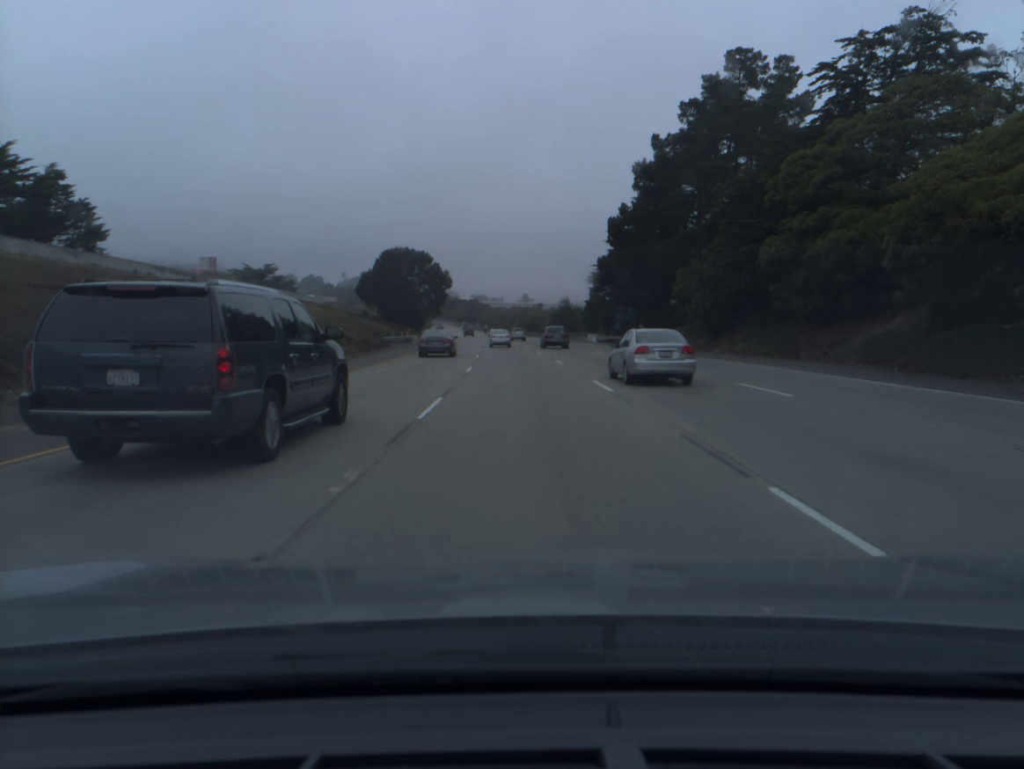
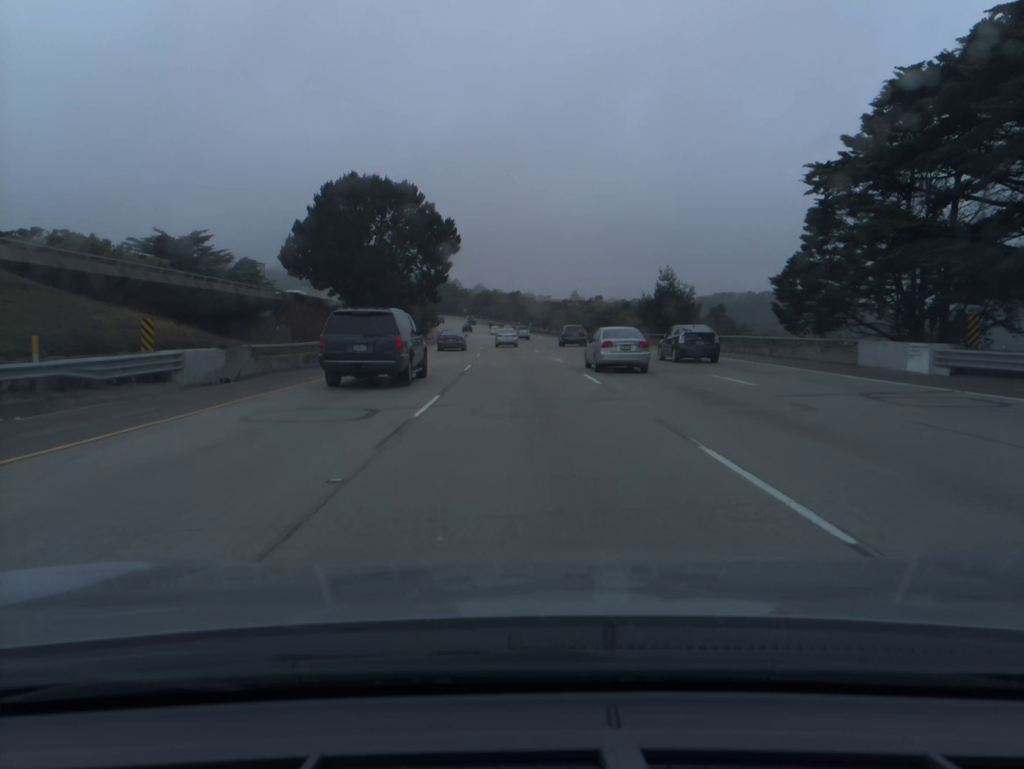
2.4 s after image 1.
(-2.0, +70.7) m; -3°
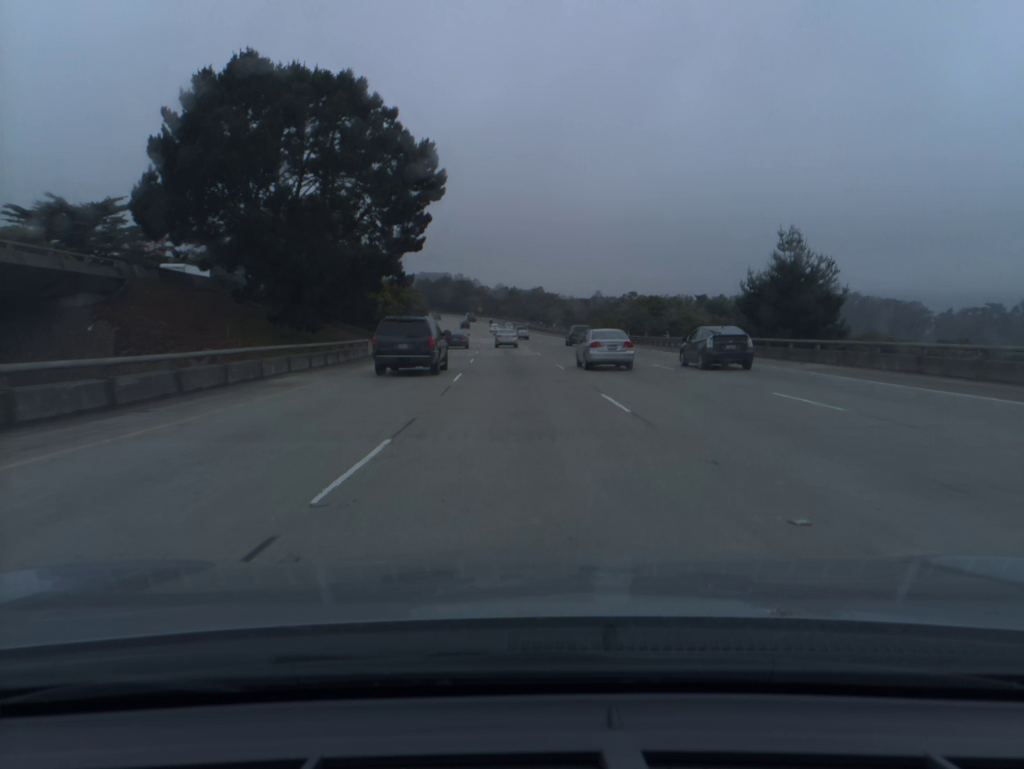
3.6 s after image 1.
(-0.4, +34.9) m; -1°
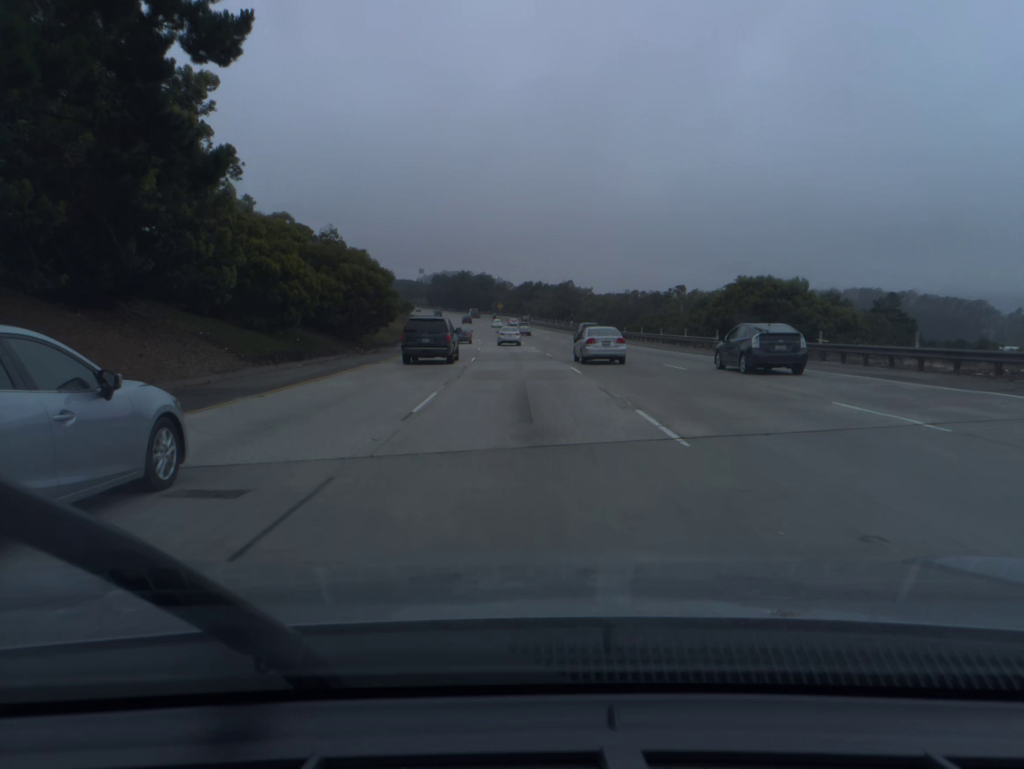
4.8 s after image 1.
(-0.6, +34.8) m; -2°
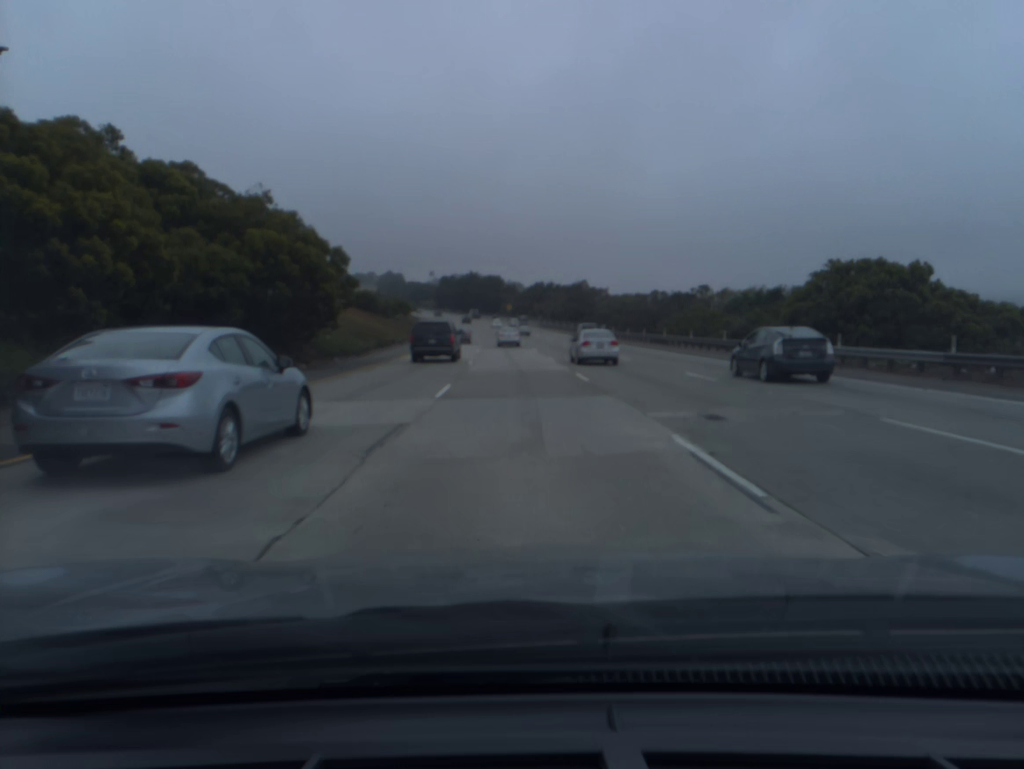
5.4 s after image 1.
(-0.1, +17.4) m; -1°
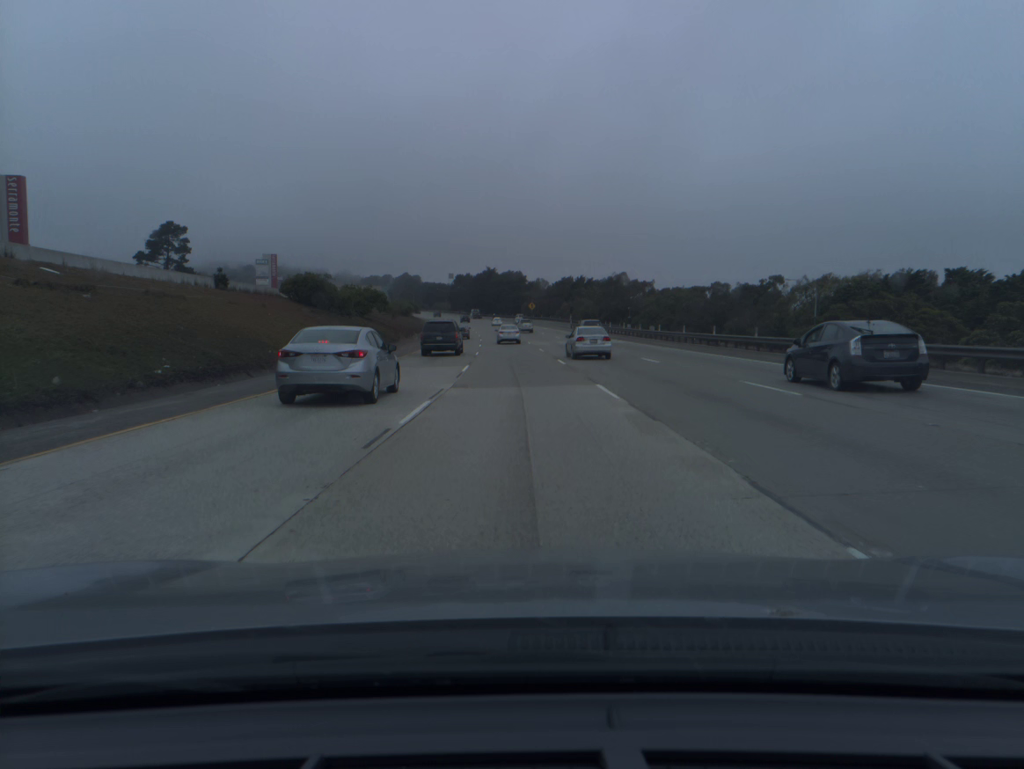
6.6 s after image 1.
(-0.5, +34.8) m; -2°
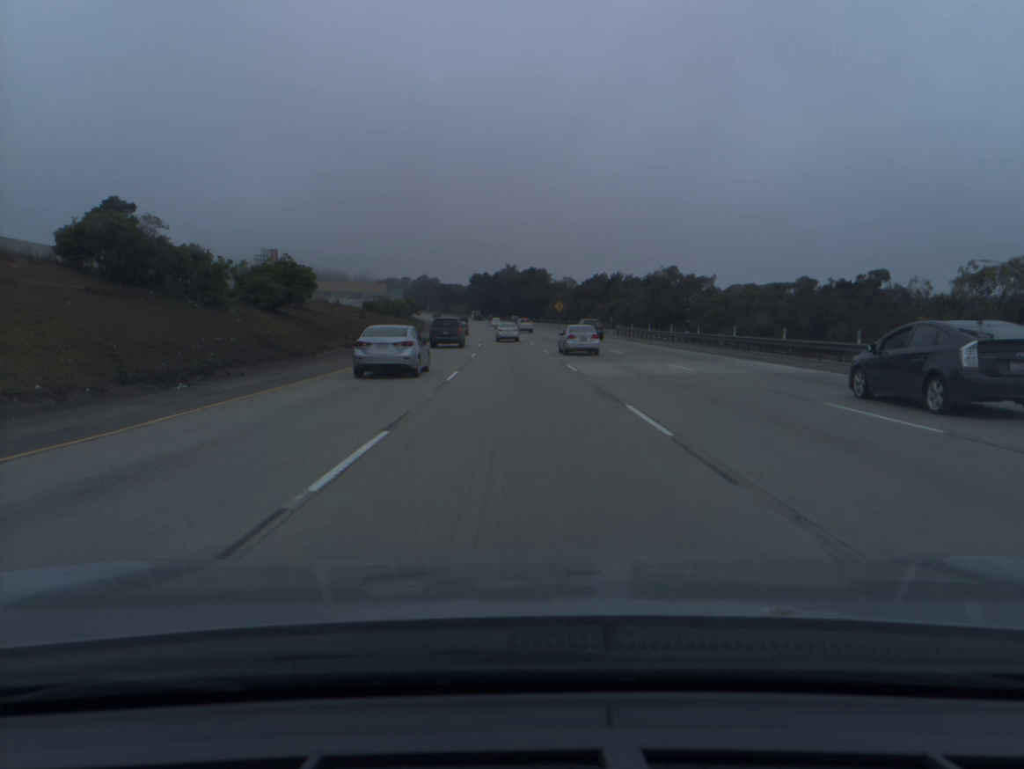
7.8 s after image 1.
(-0.5, +34.6) m; -2°
